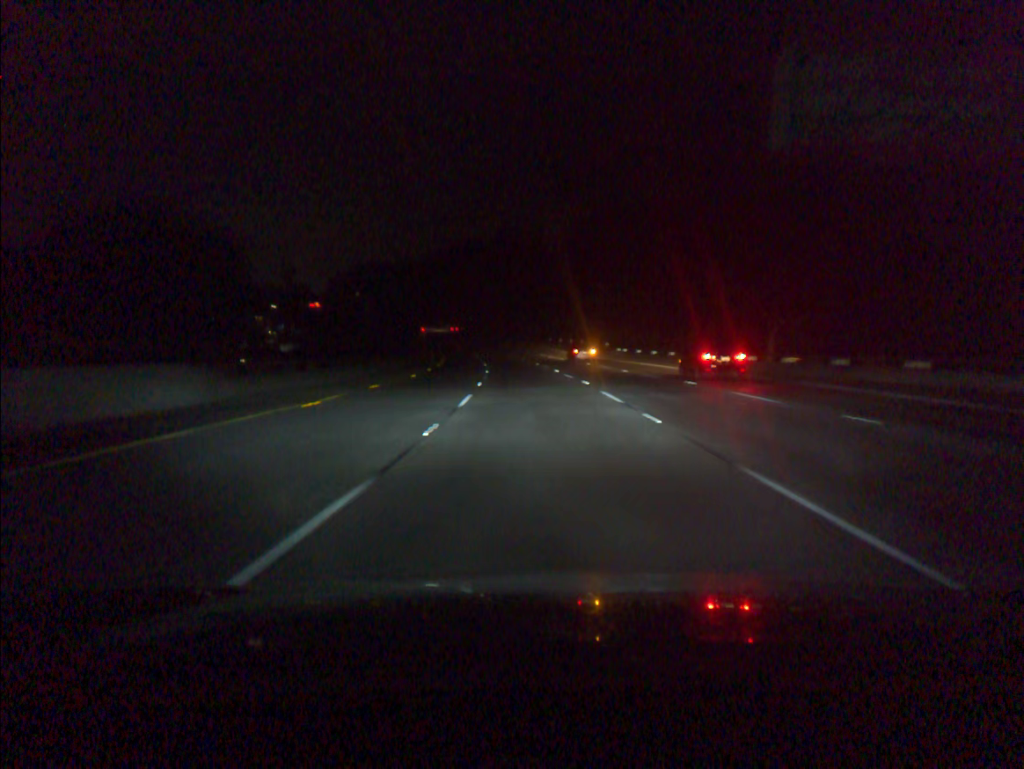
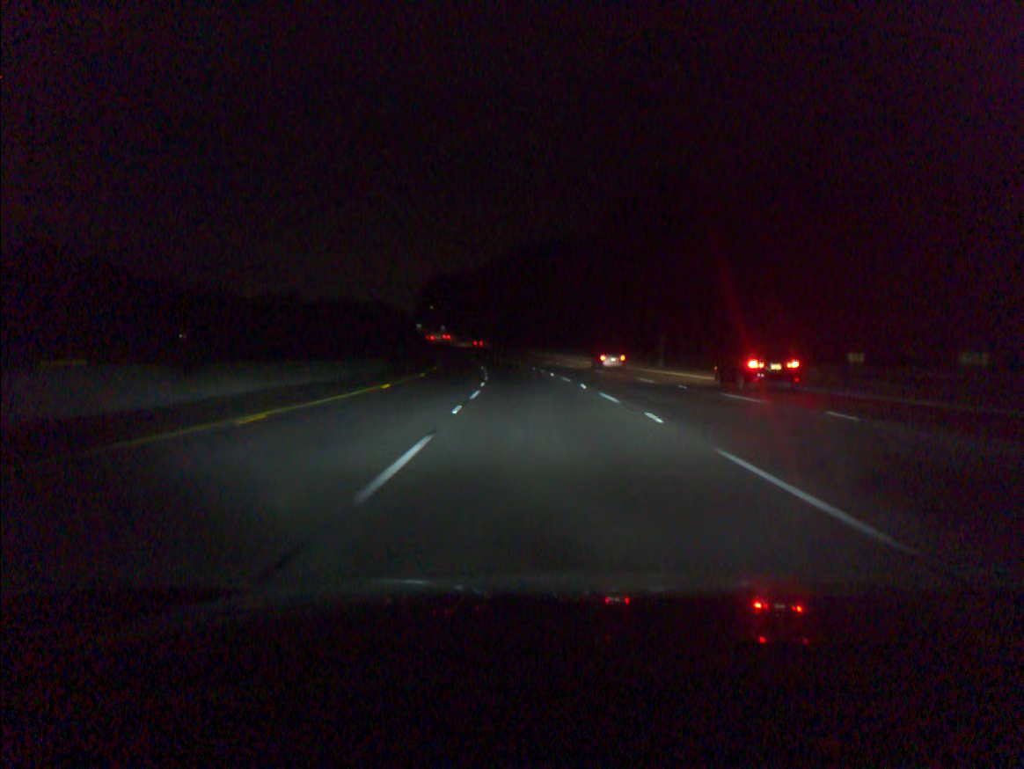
(-6.5, +91.8) m; -8°
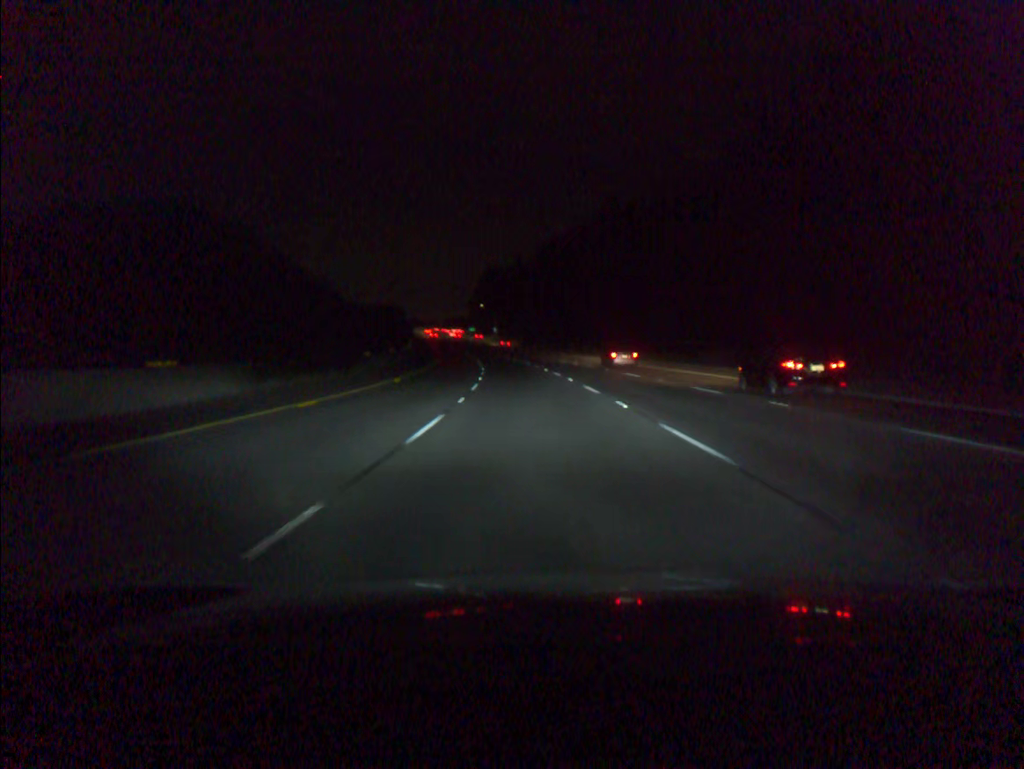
(-2.2, +54.6) m; -5°
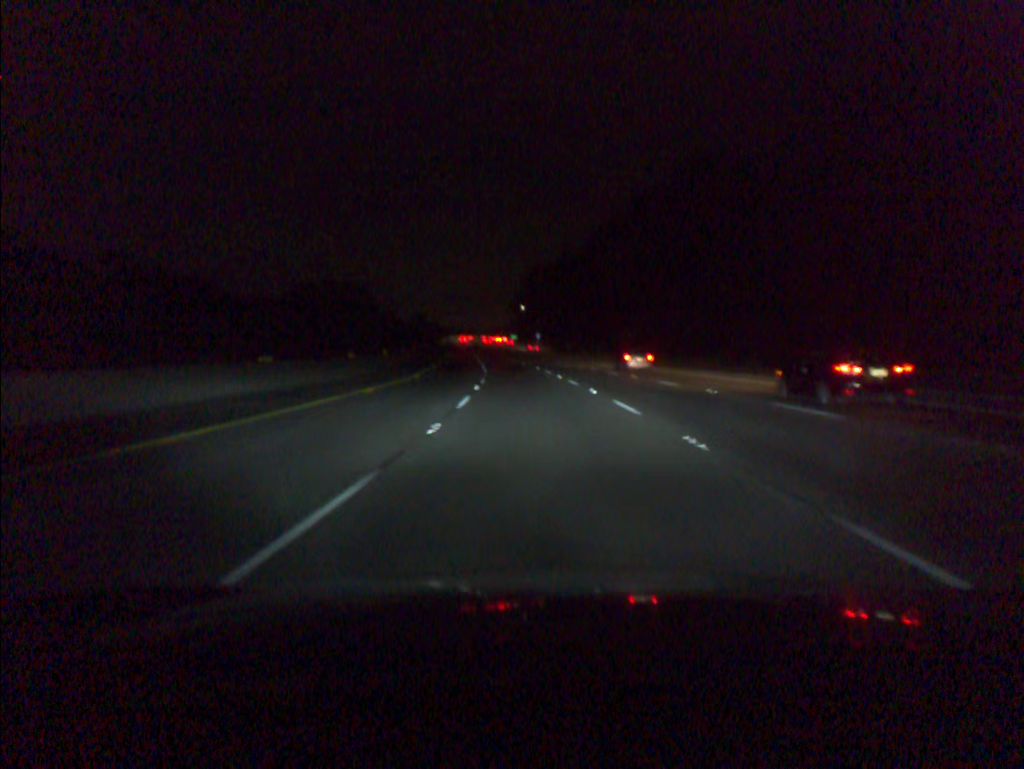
(-1.1, +36.3) m; -4°
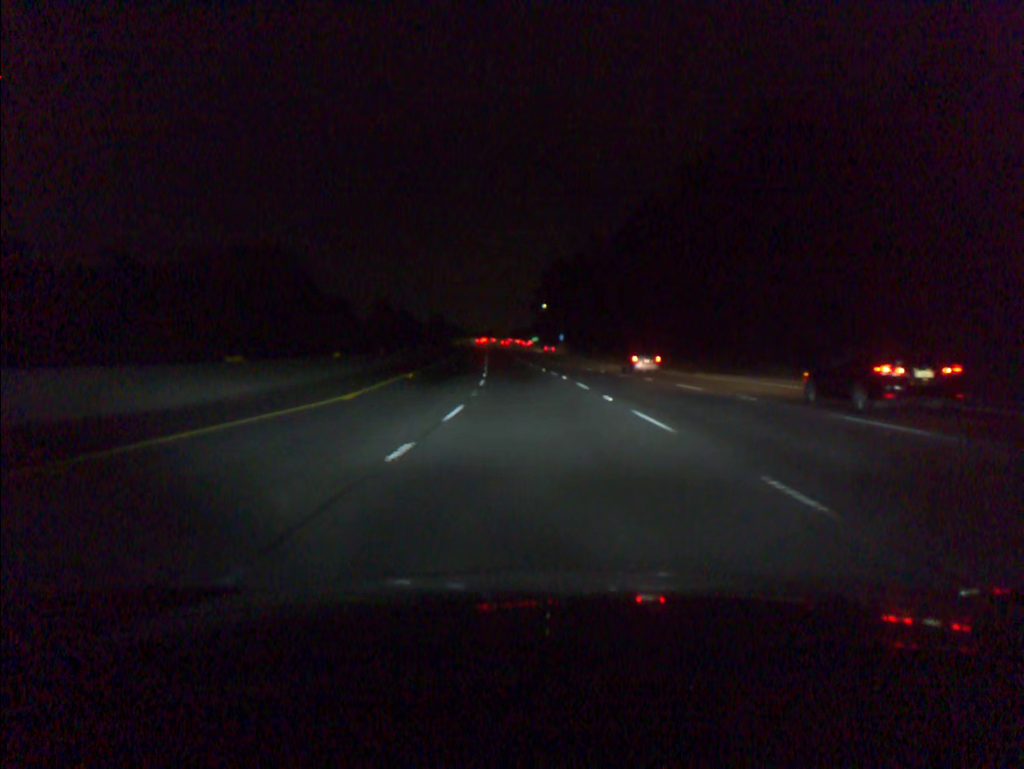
(-0.2, +18.2) m; -2°
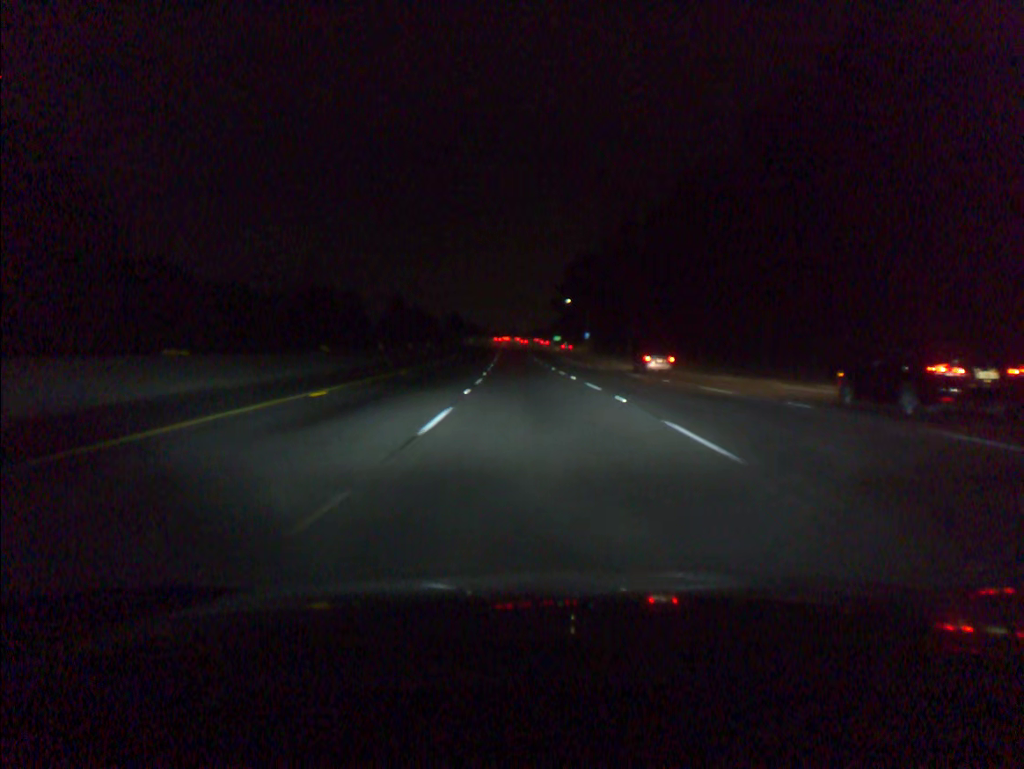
(-0.2, +18.2) m; -2°
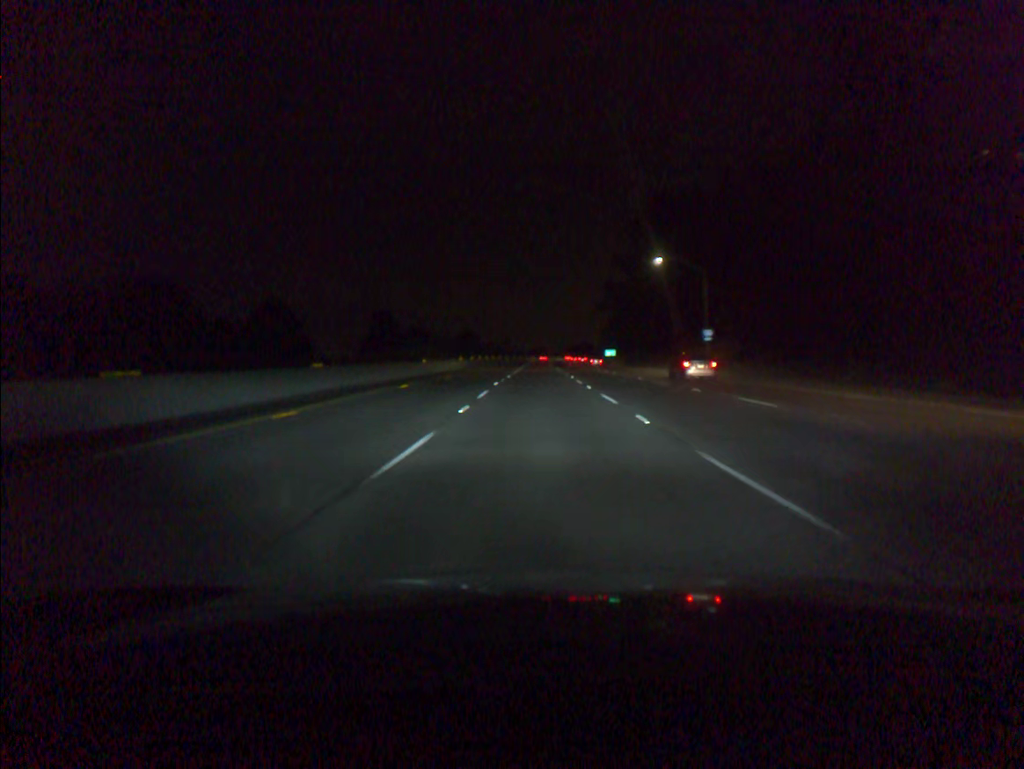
(-3.1, +90.5) m; -2°
